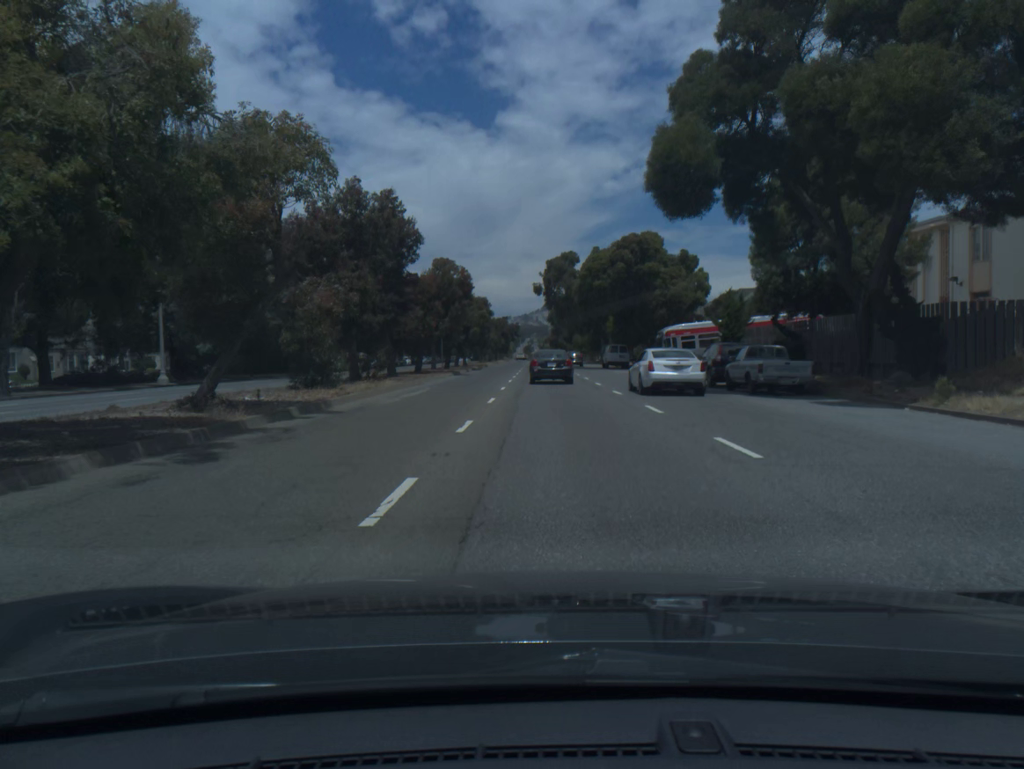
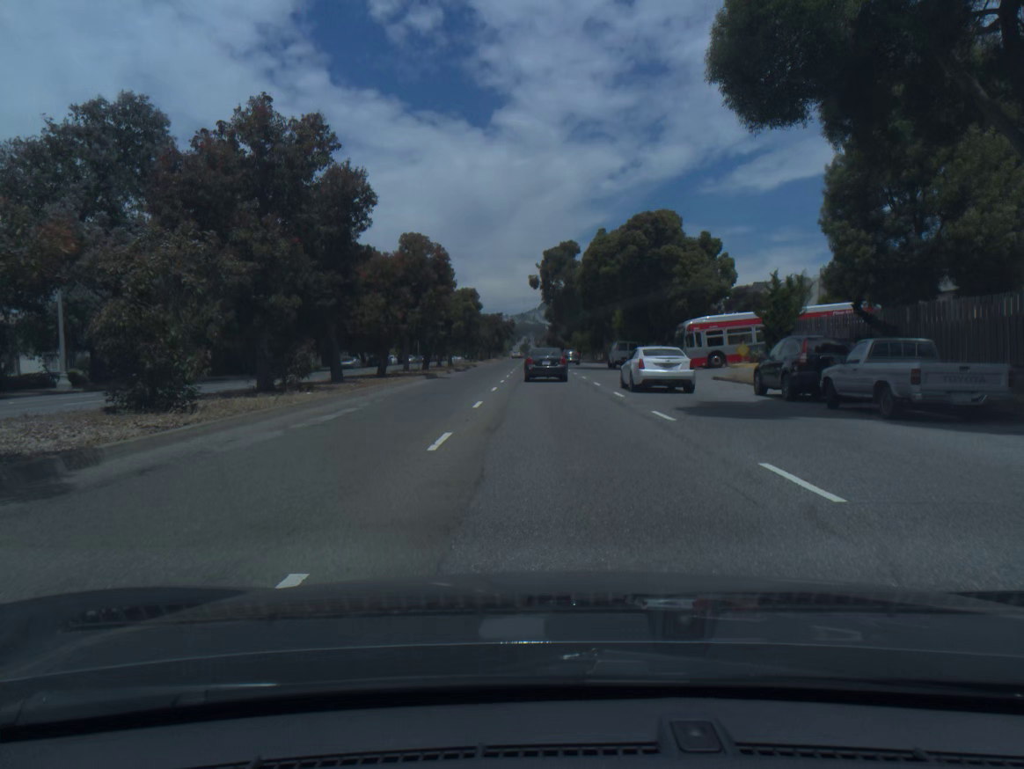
(0.0, +9.8) m; 0°
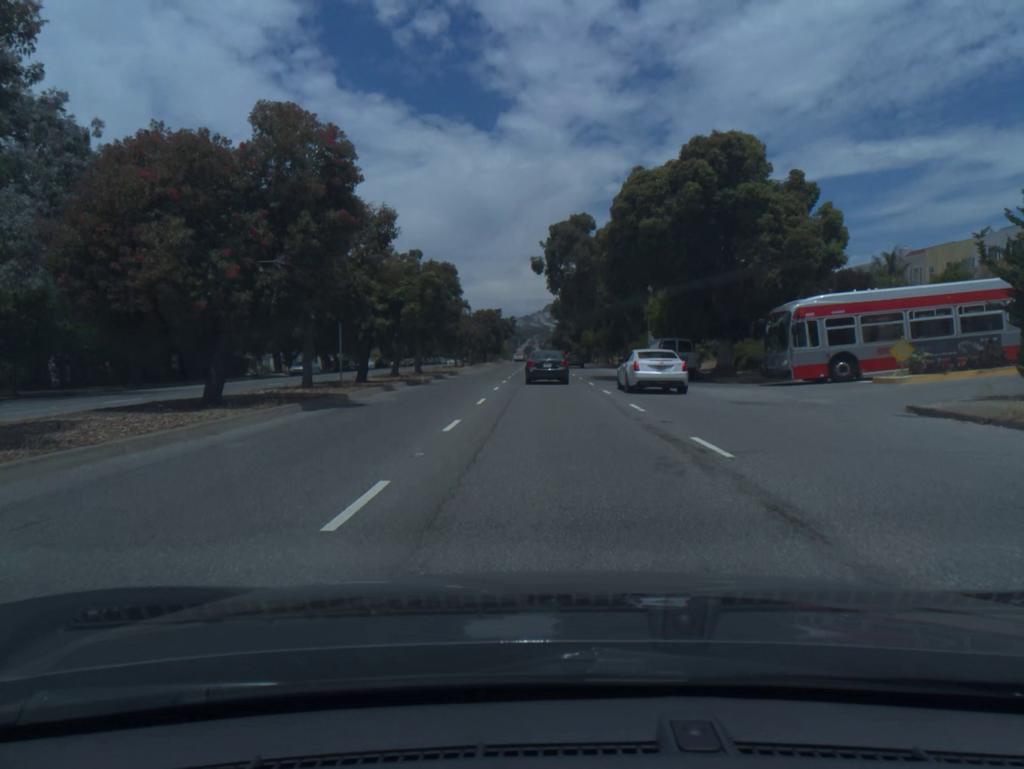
(-0.1, +19.3) m; 0°
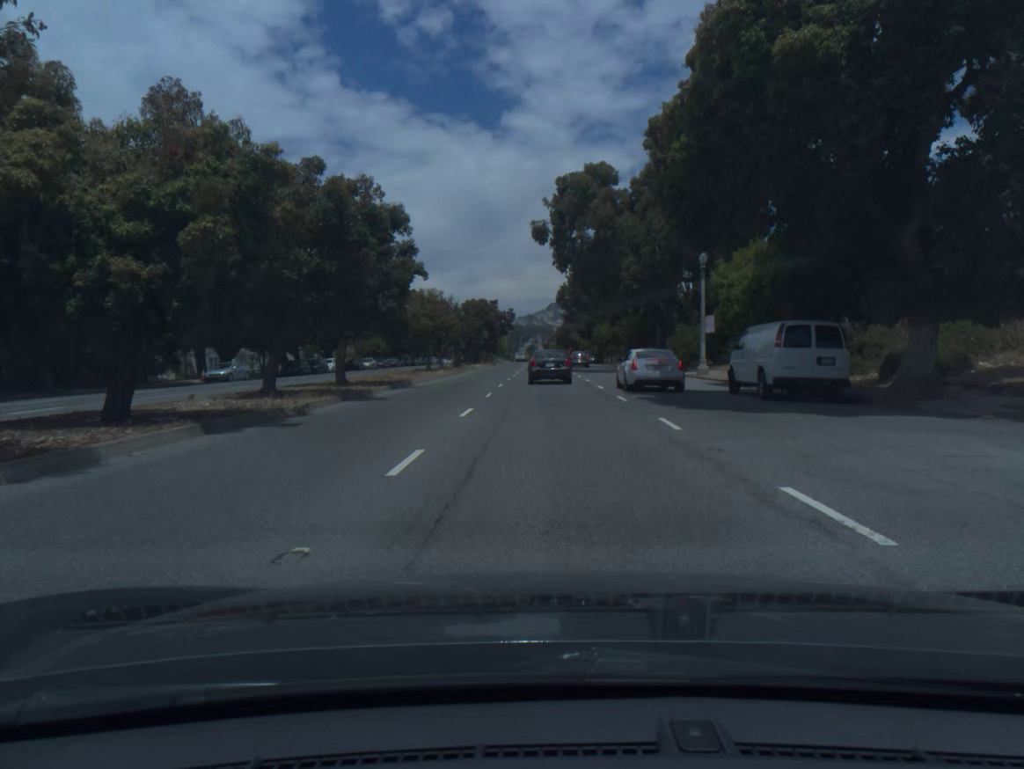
(-0.1, +19.0) m; 0°
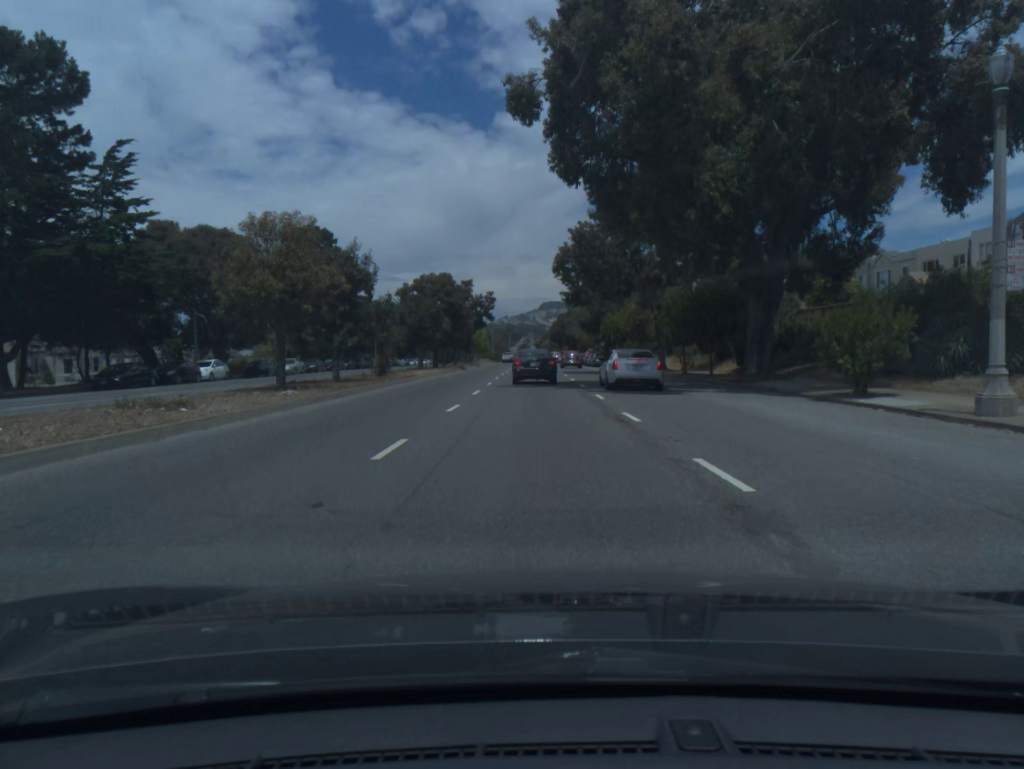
(+0.2, +27.9) m; 0°
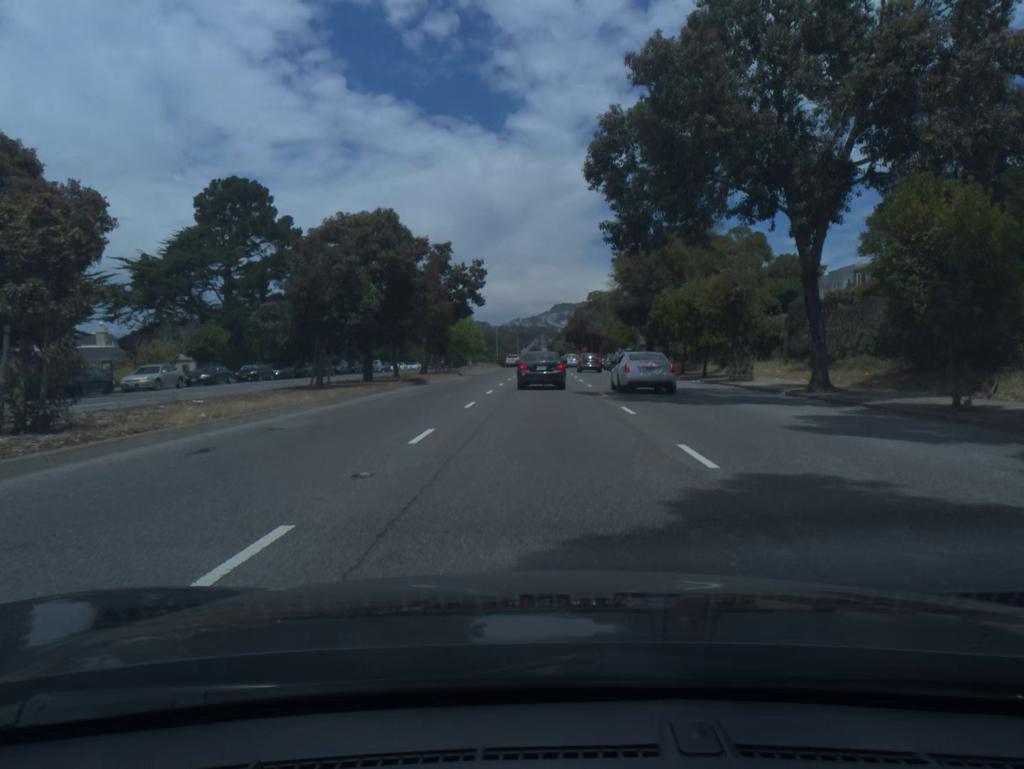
(-0.2, +27.2) m; -1°
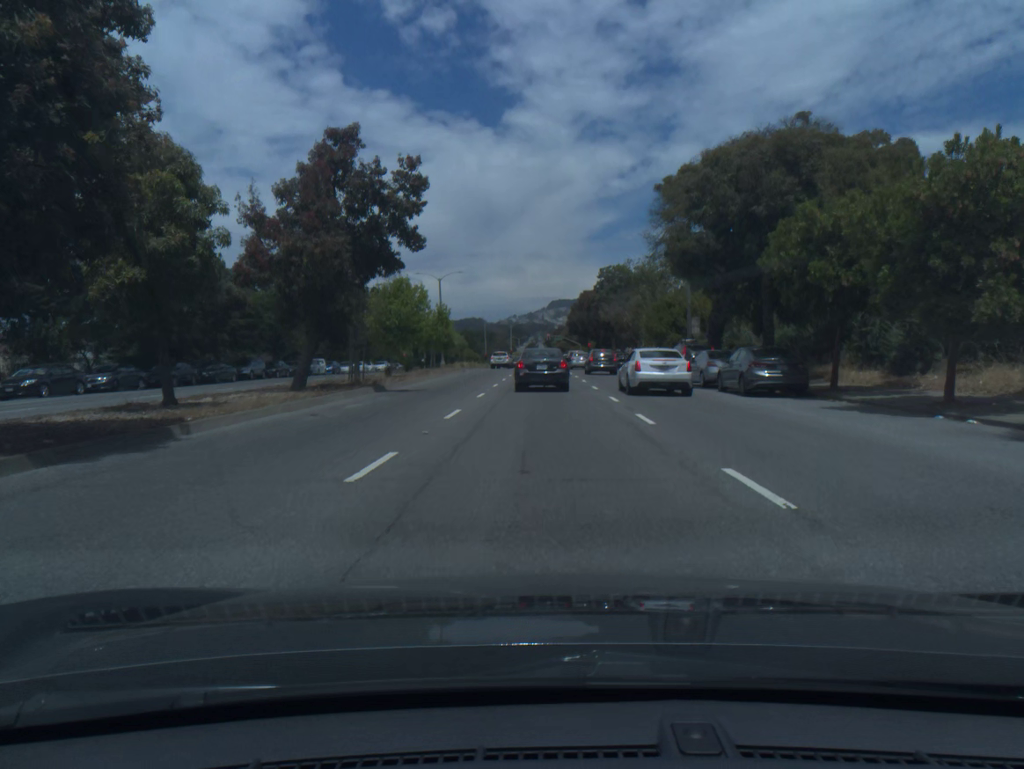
(+0.1, +25.2) m; 0°
